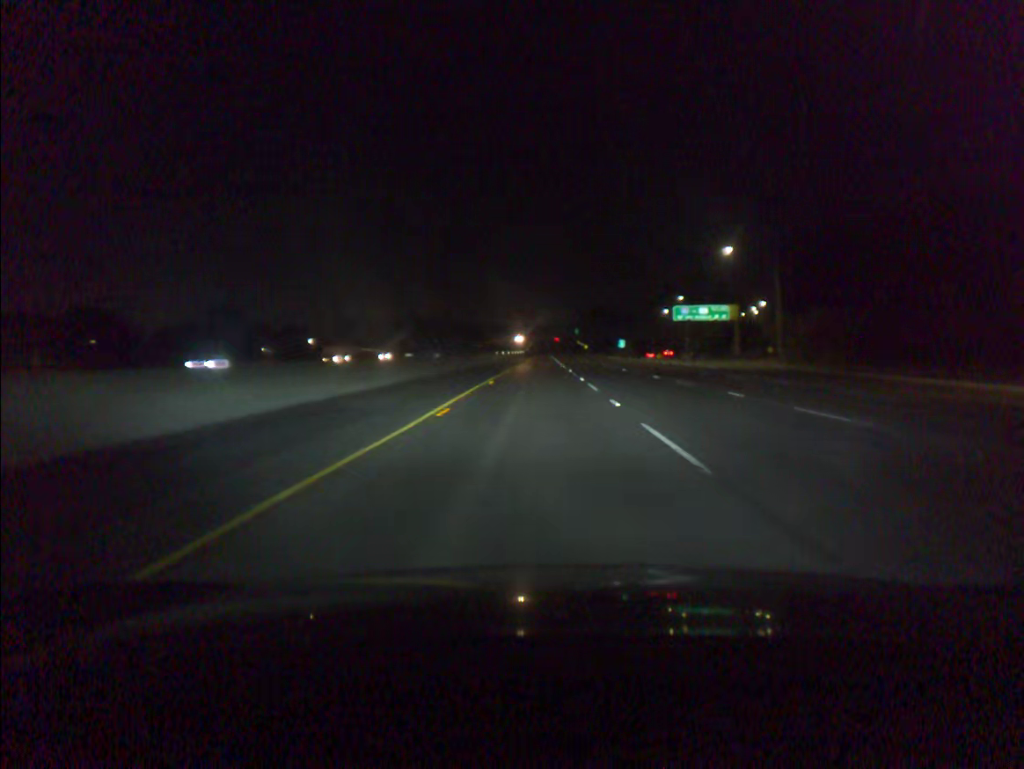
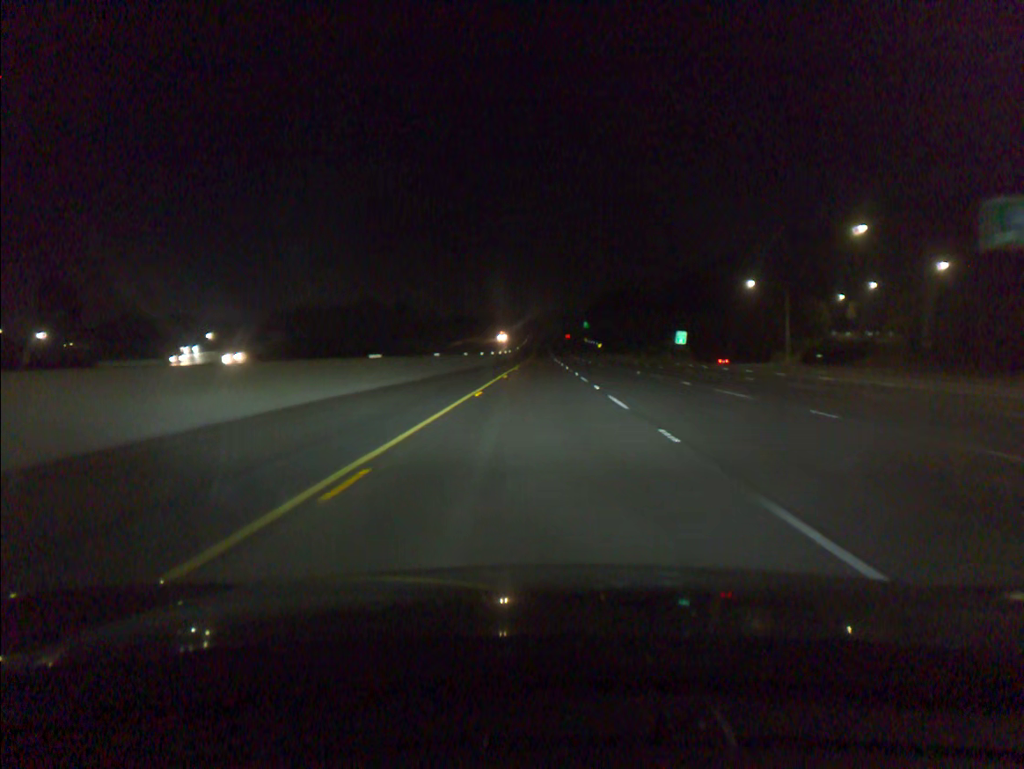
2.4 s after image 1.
(-0.1, +80.8) m; 0°
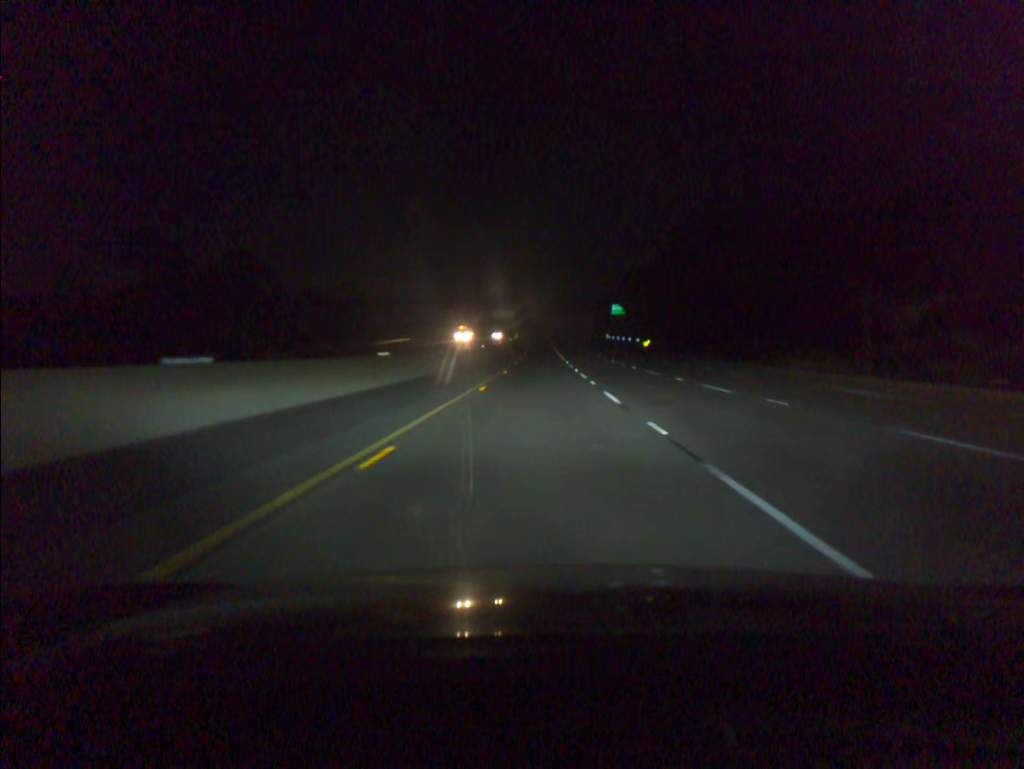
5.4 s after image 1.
(0.0, +100.6) m; 0°
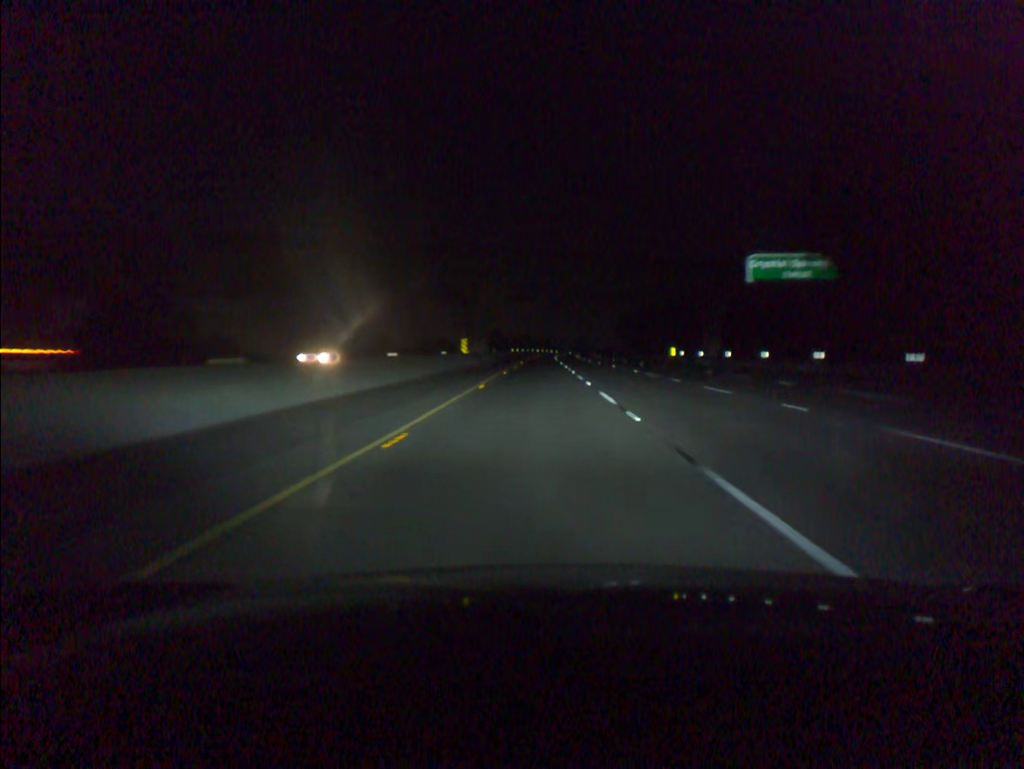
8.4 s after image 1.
(0.0, +100.1) m; 0°
